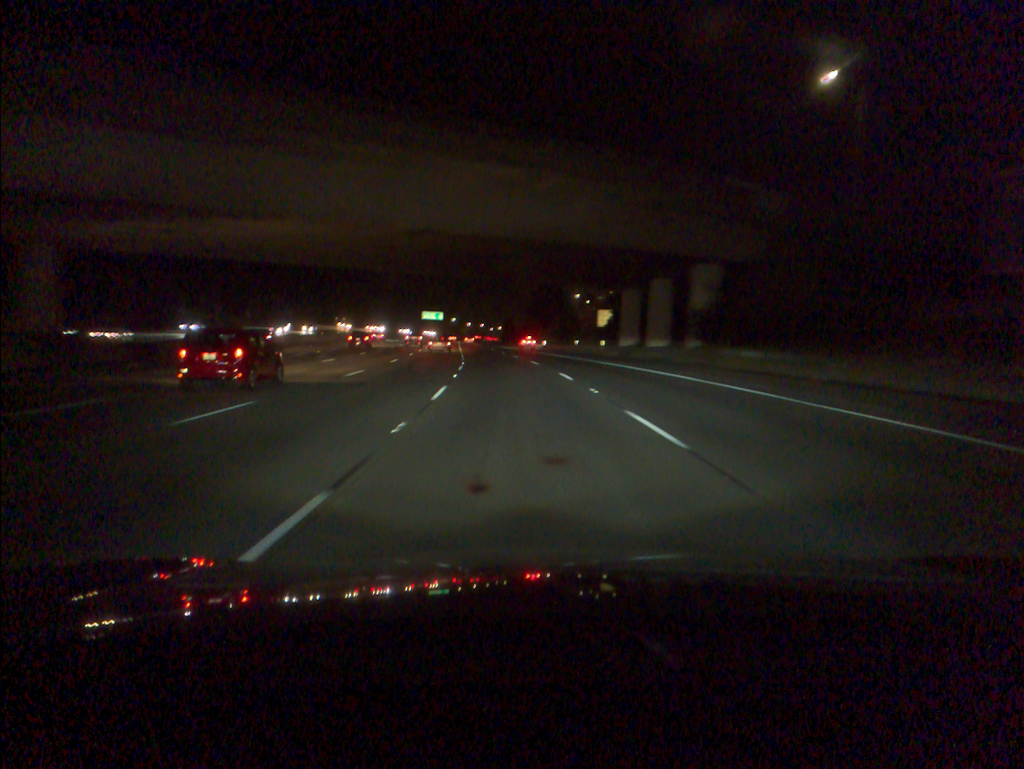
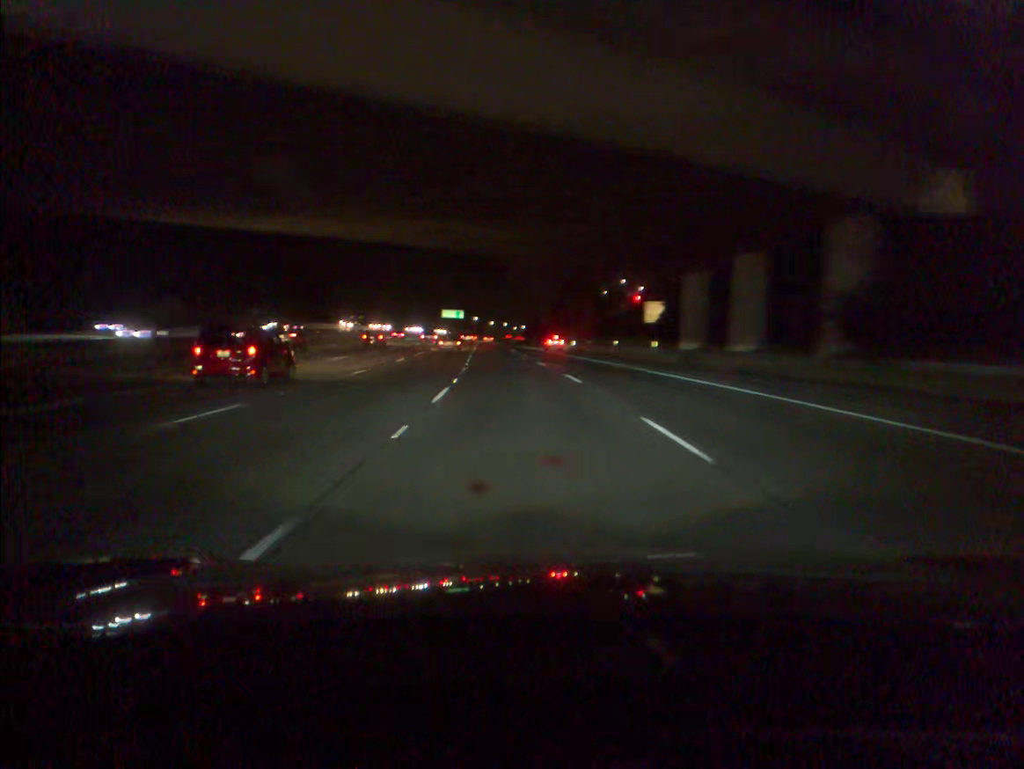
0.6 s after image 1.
(-0.2, +15.6) m; -2°
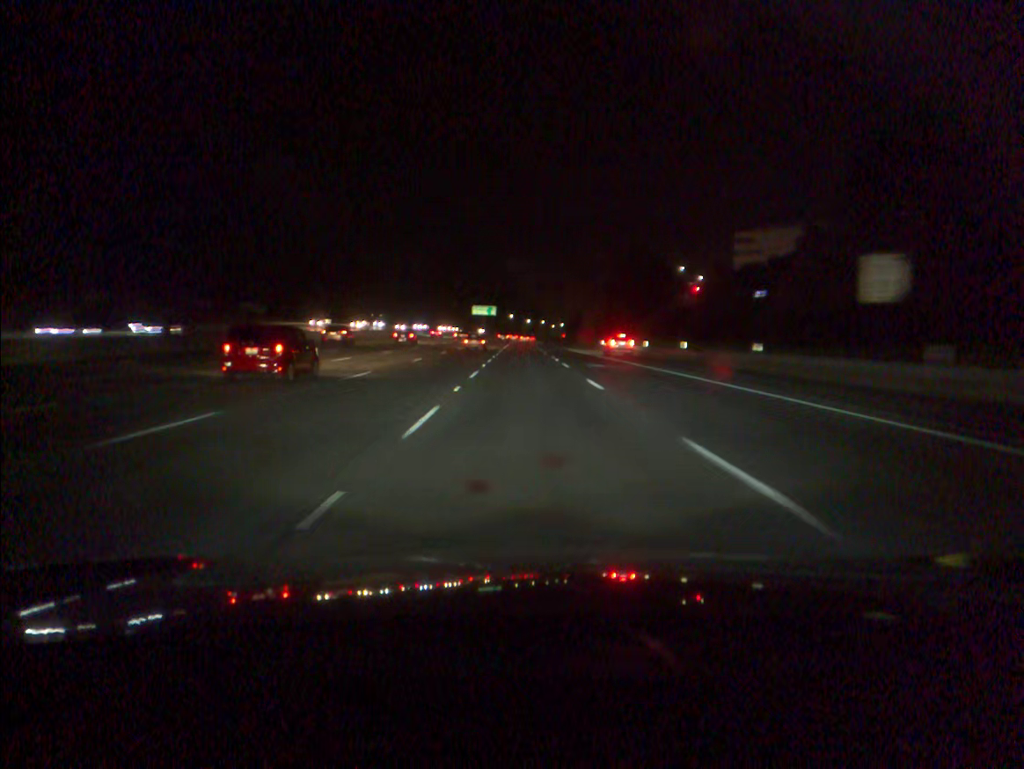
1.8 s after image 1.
(-0.9, +31.1) m; -3°
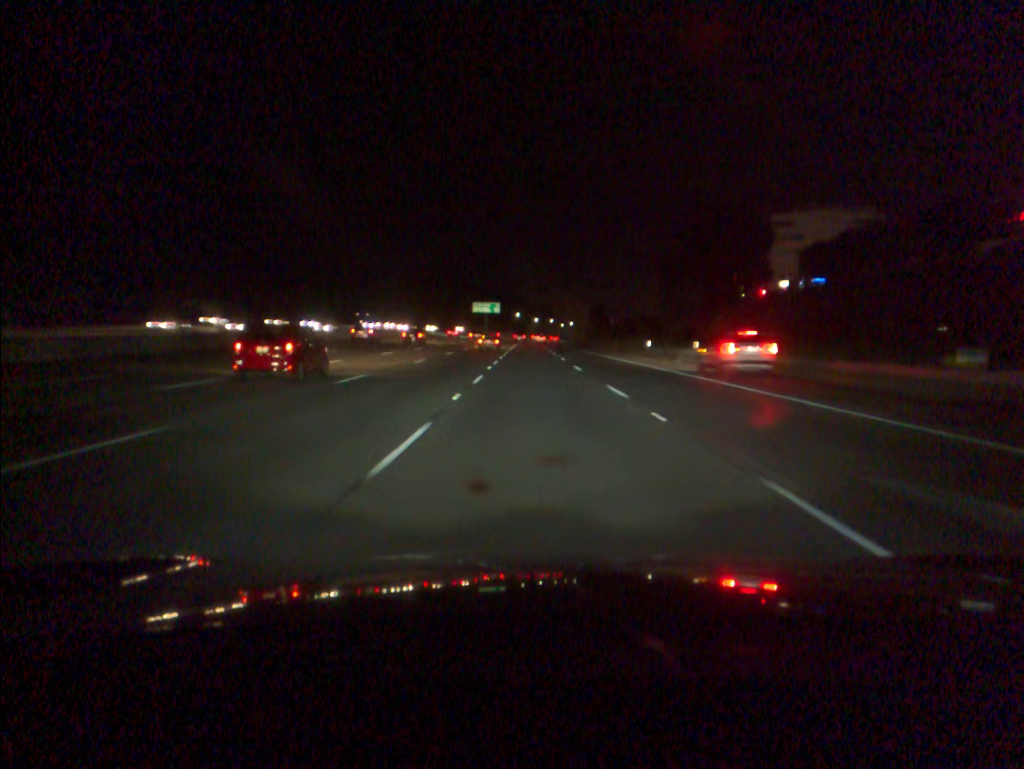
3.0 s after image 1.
(-0.2, +31.3) m; -1°
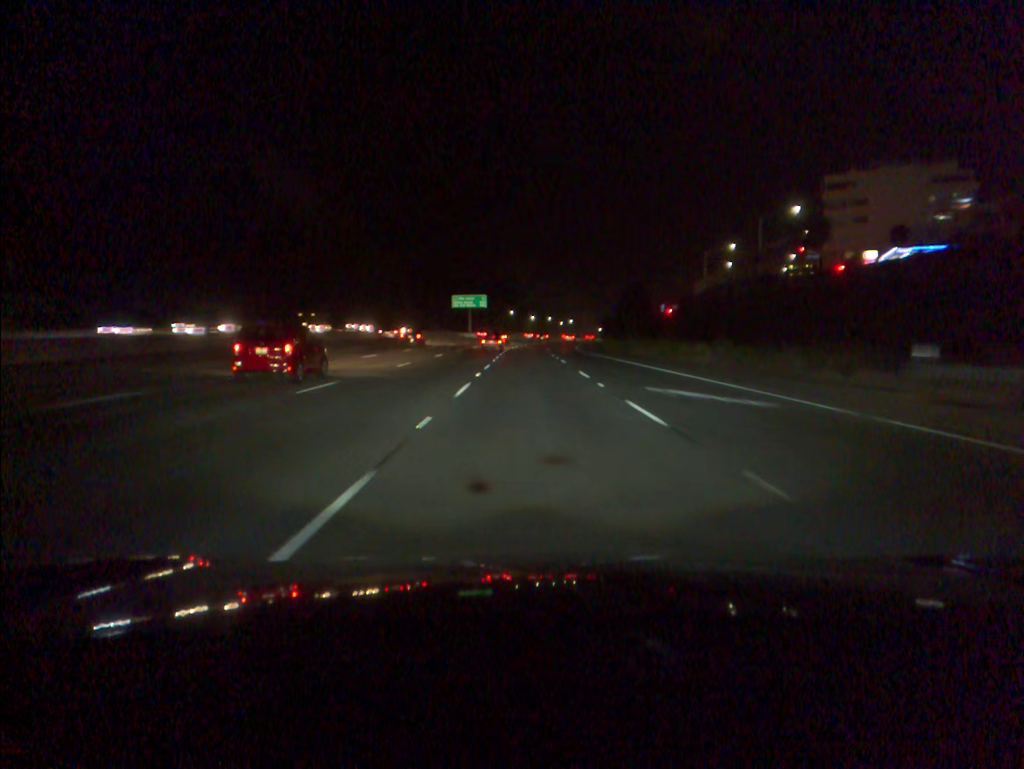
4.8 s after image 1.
(+0.2, +47.4) m; 0°
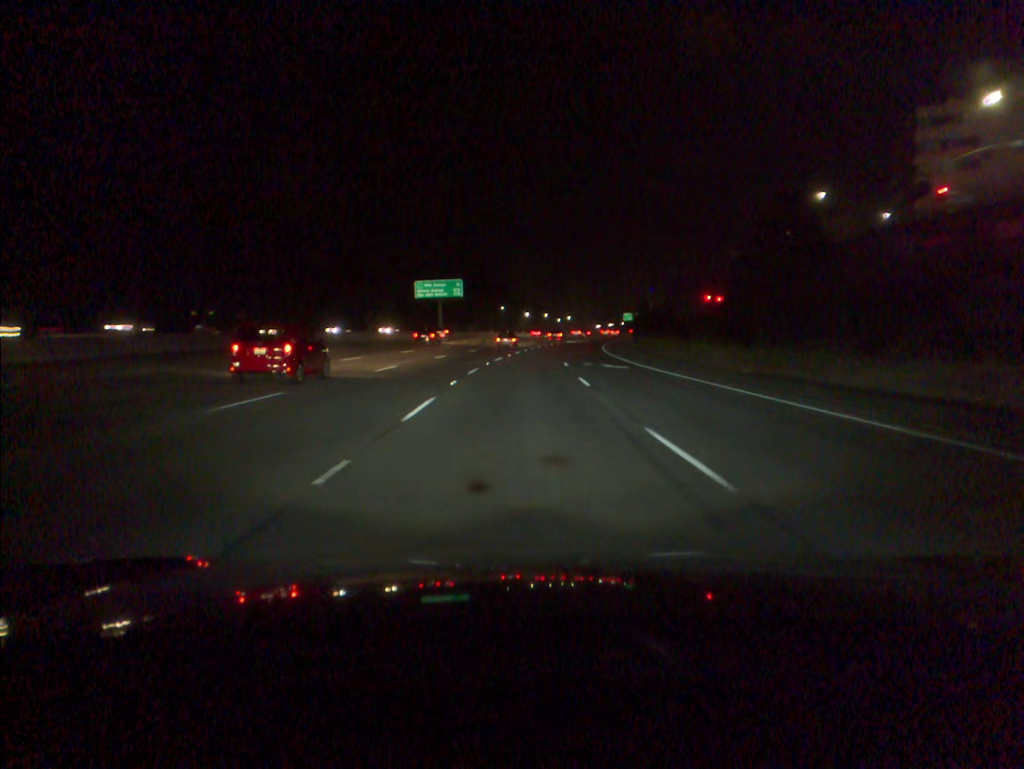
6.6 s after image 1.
(+0.2, +47.5) m; 0°
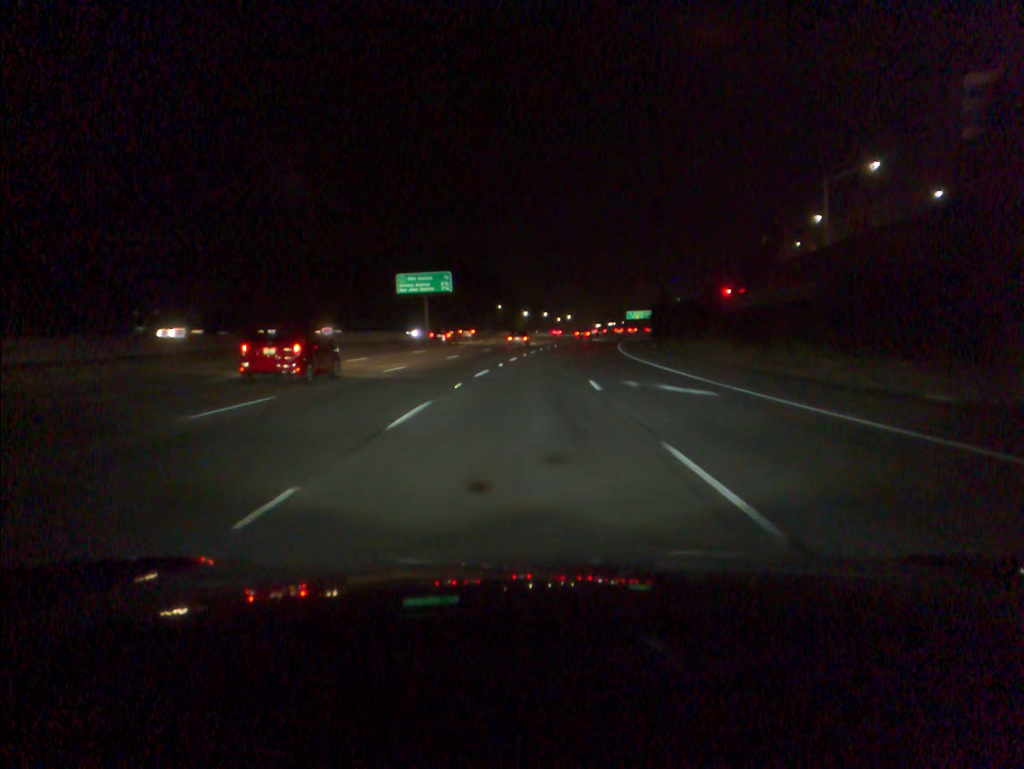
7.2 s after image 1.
(0.0, +15.8) m; 0°
